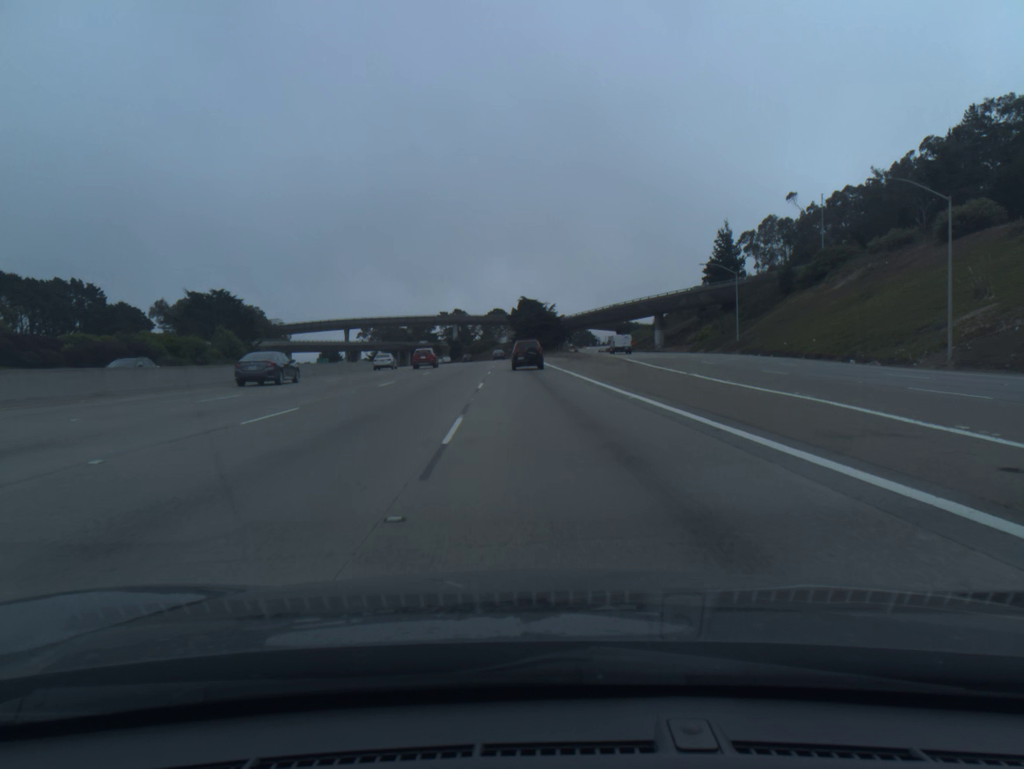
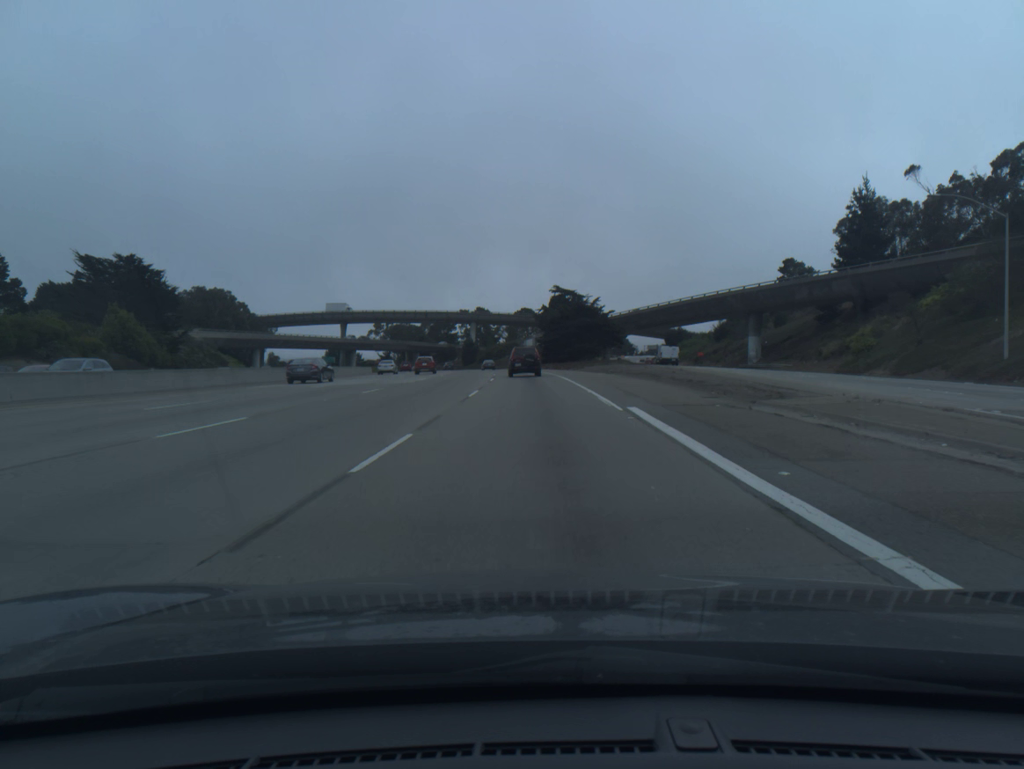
(-1.1, +46.4) m; -2°
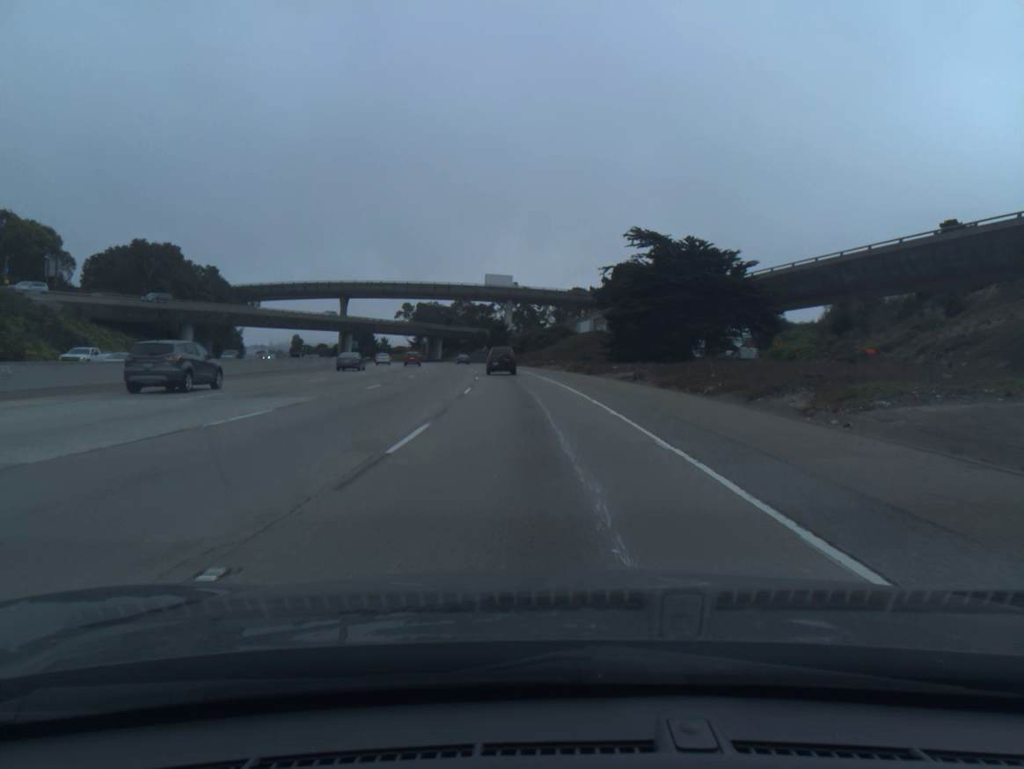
(-1.4, +57.1) m; -3°
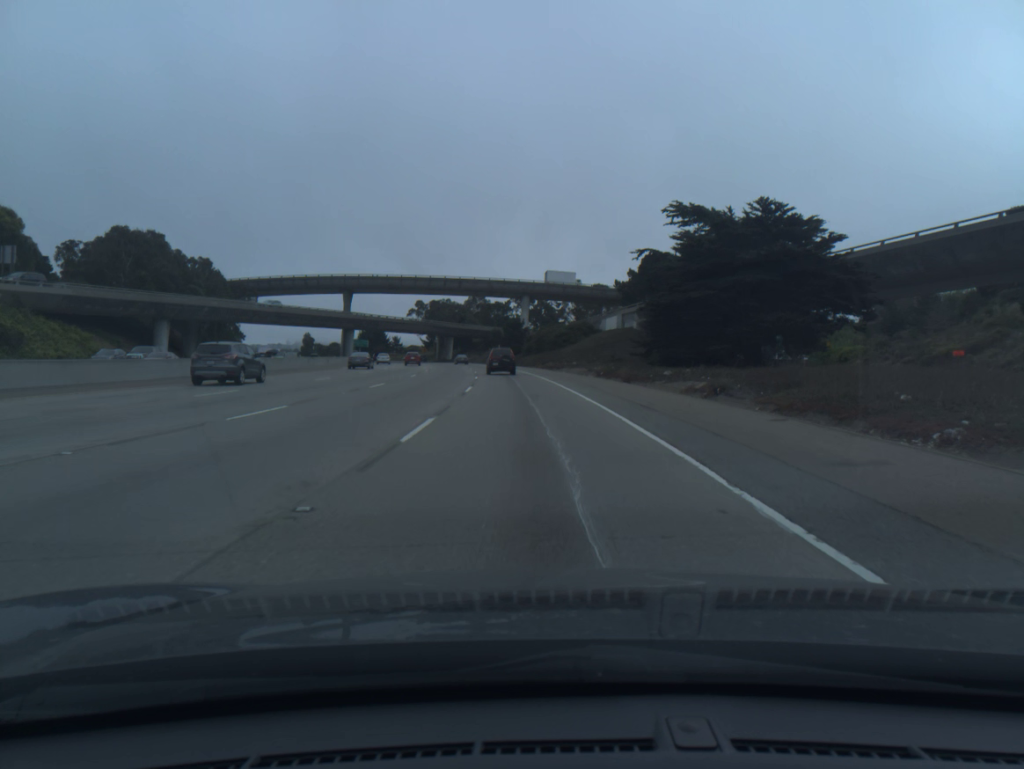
(-0.2, +13.7) m; -1°
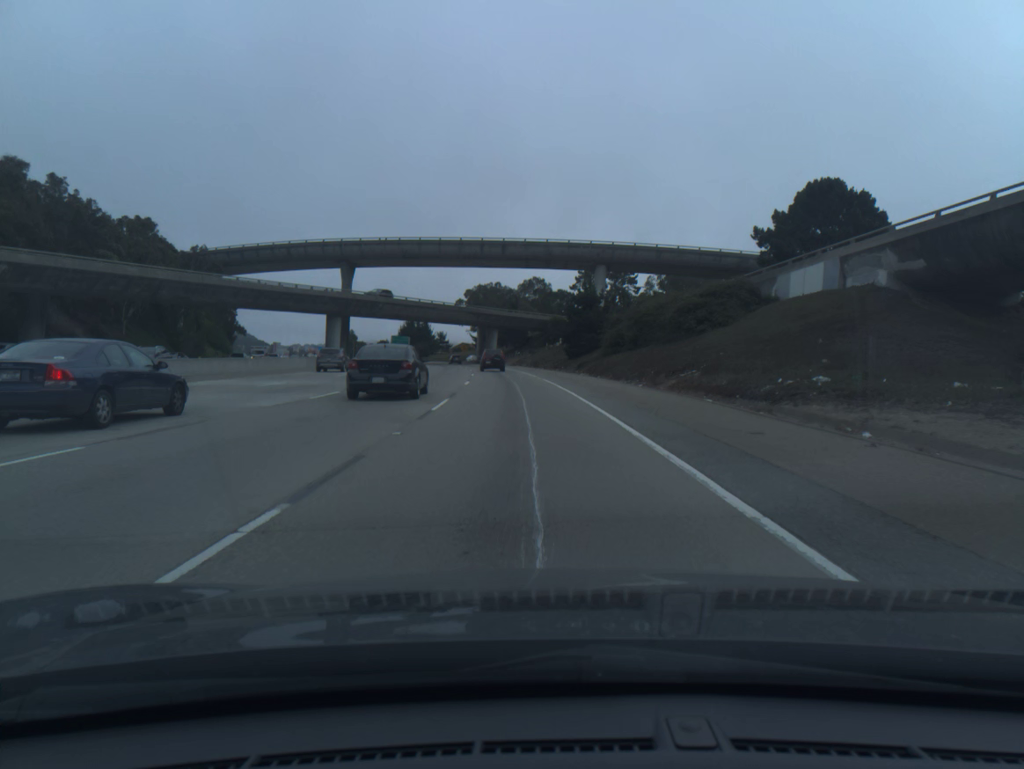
(-2.1, +52.4) m; -5°
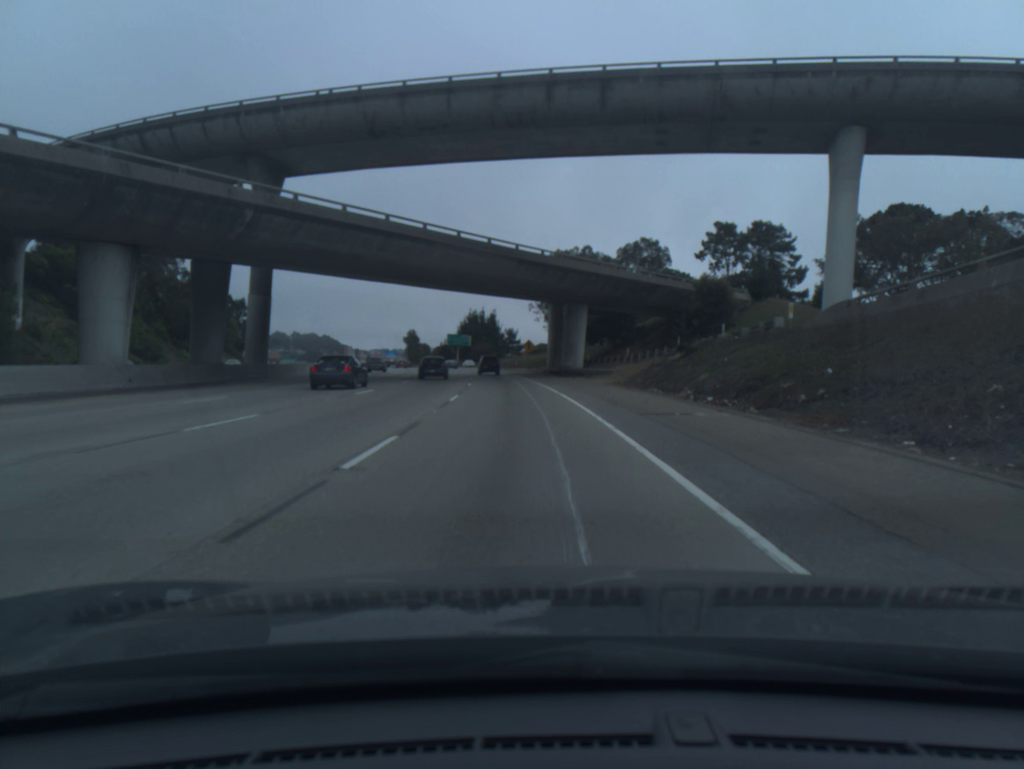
(-3.6, +66.4) m; -6°
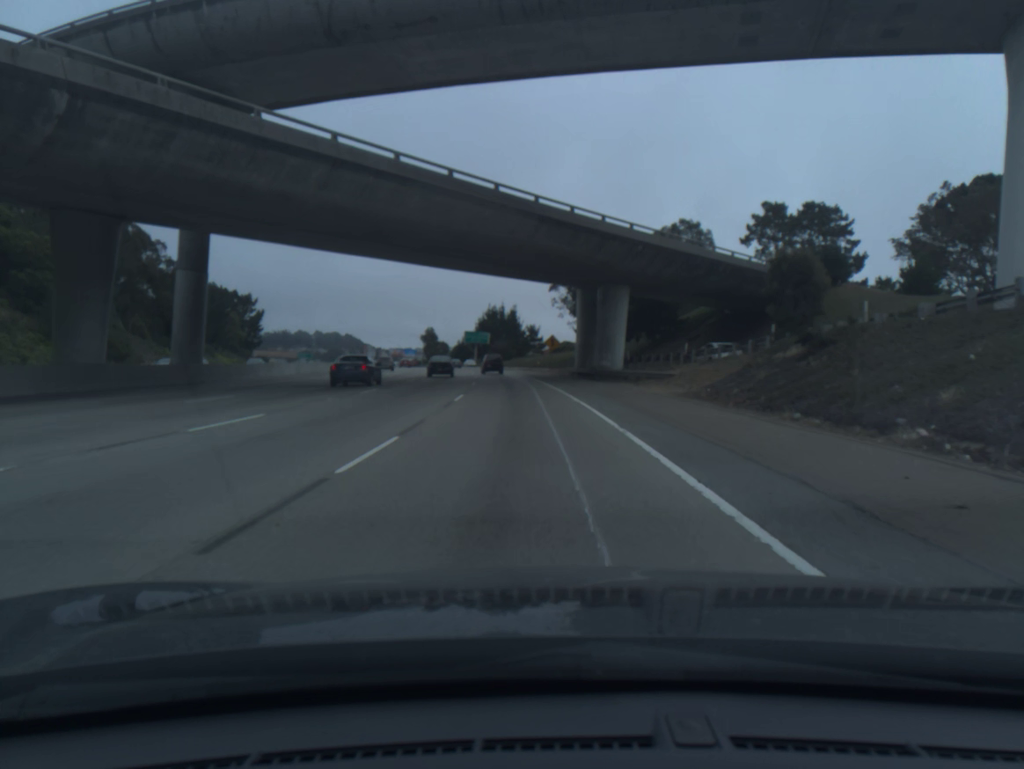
(-0.2, +14.8) m; -2°
